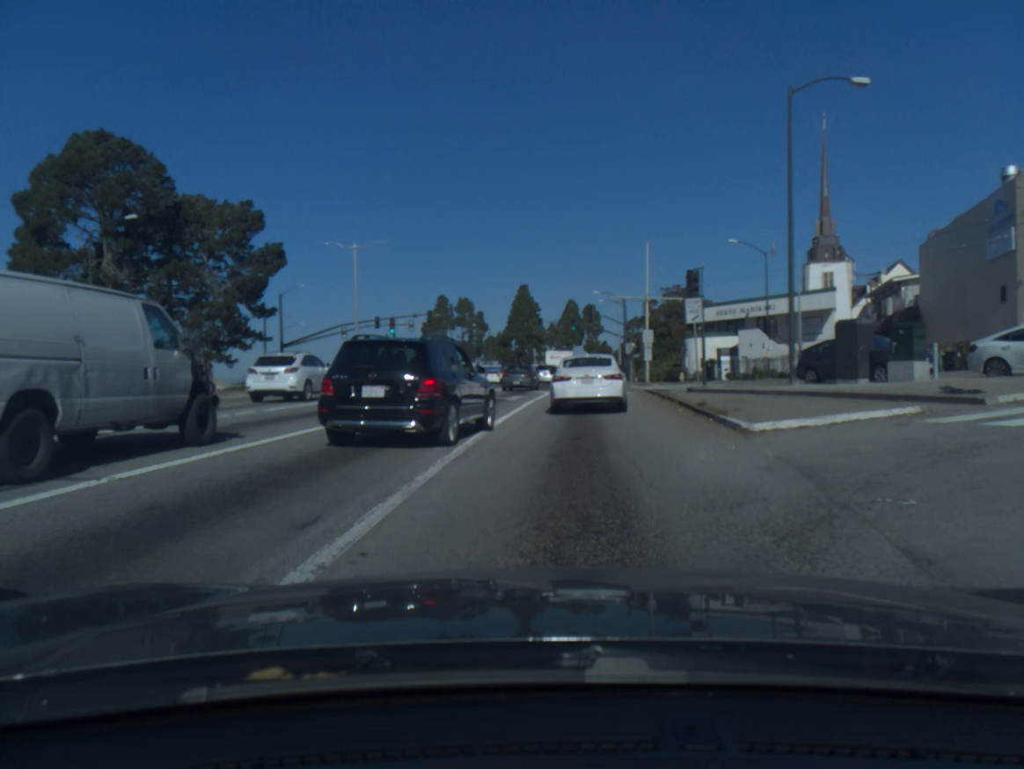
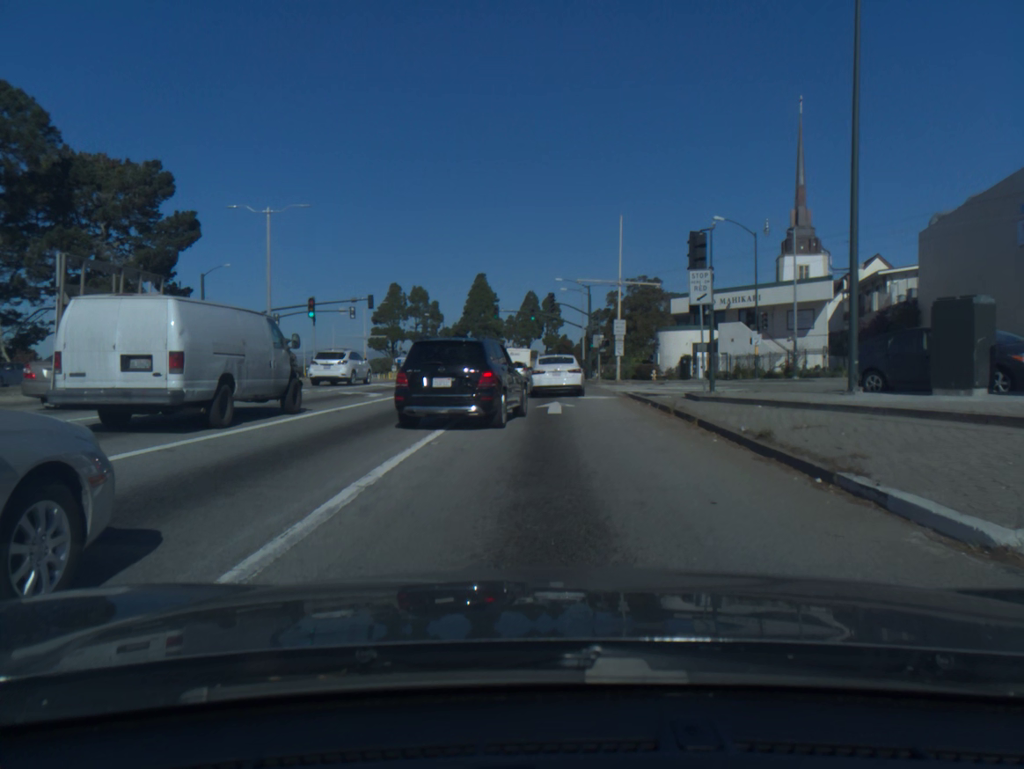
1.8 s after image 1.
(+0.2, +8.0) m; +3°
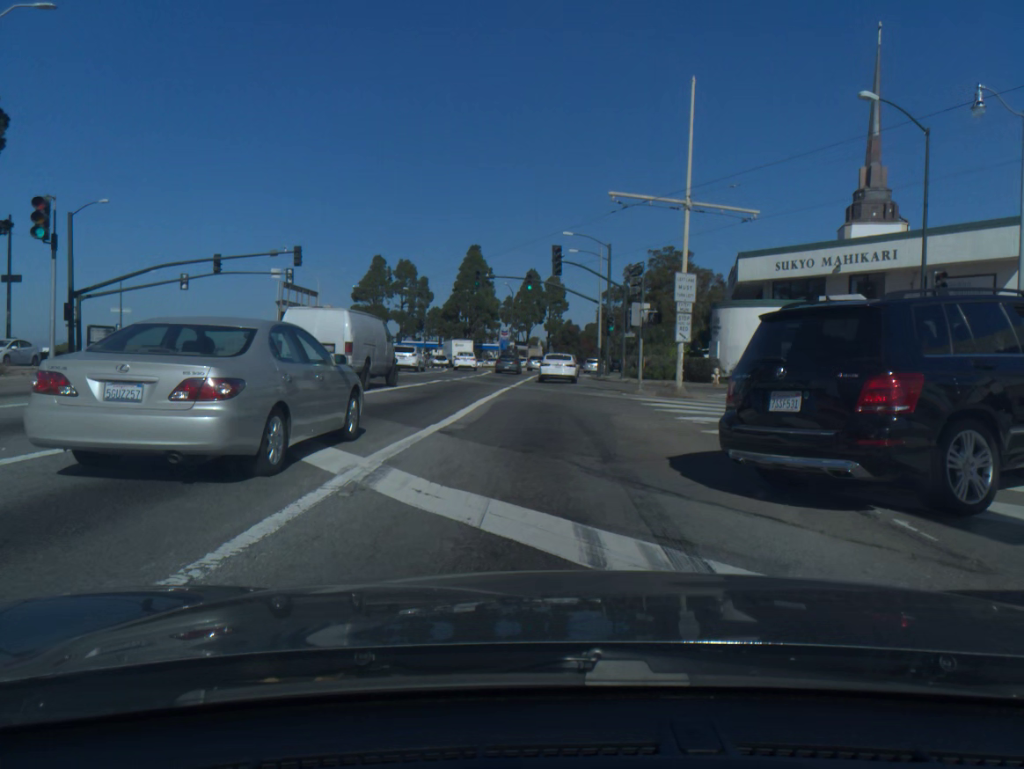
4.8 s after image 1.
(+0.1, +21.6) m; -1°
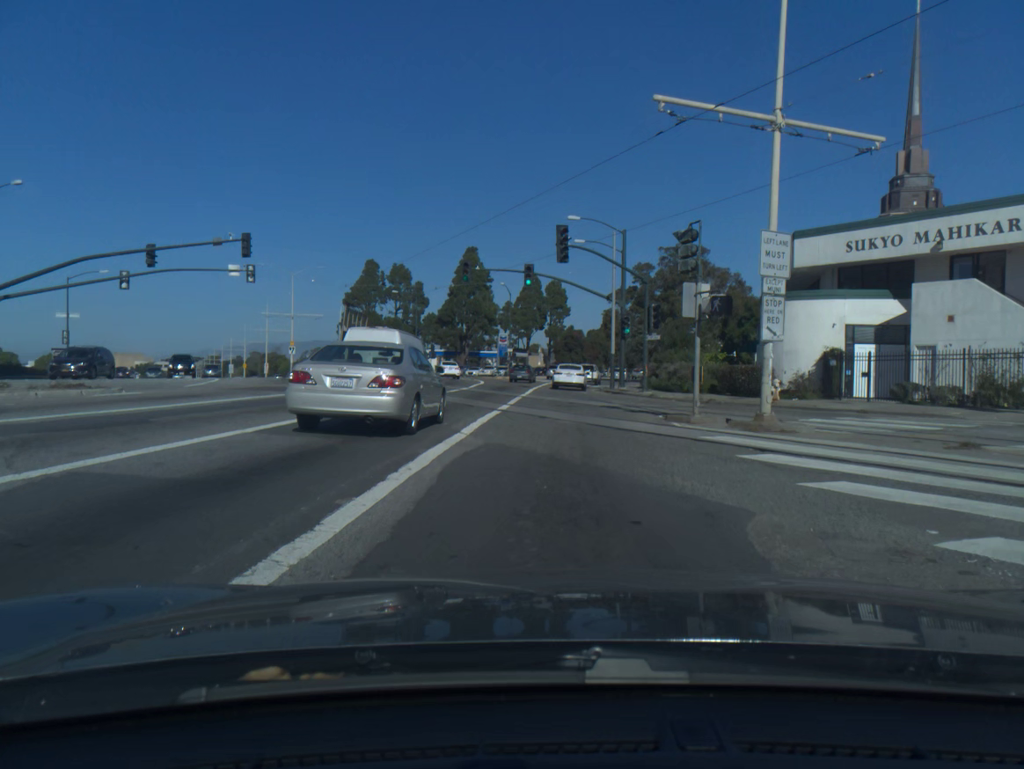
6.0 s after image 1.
(0.0, +9.6) m; 0°
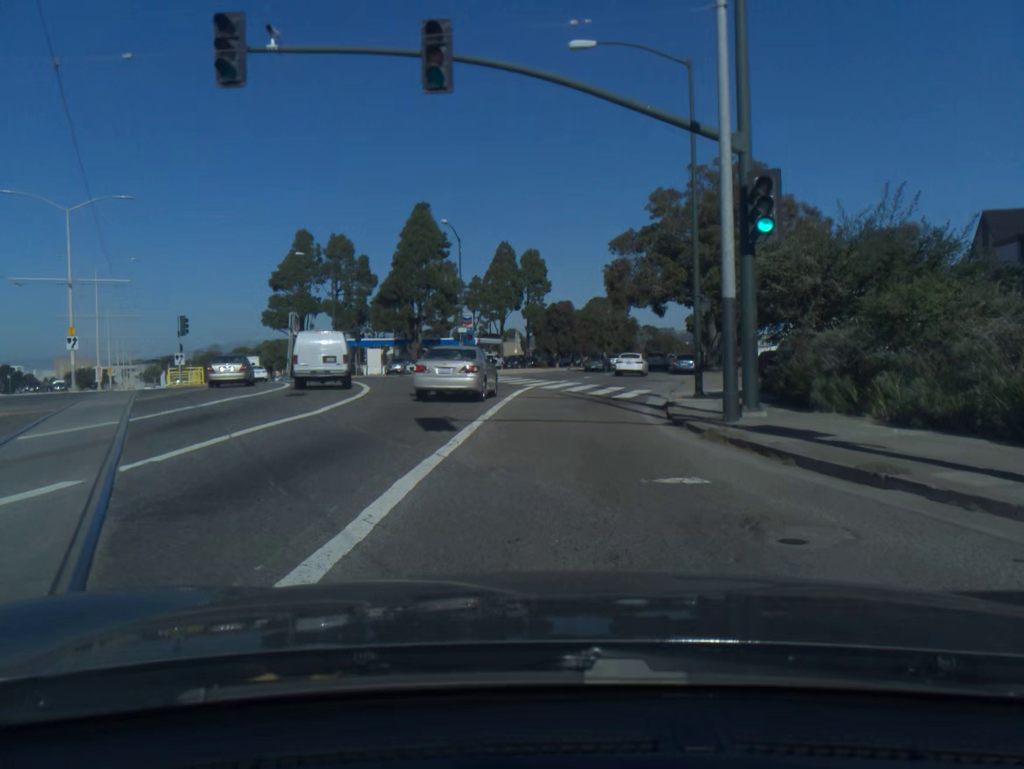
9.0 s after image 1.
(+0.9, +31.8) m; +2°
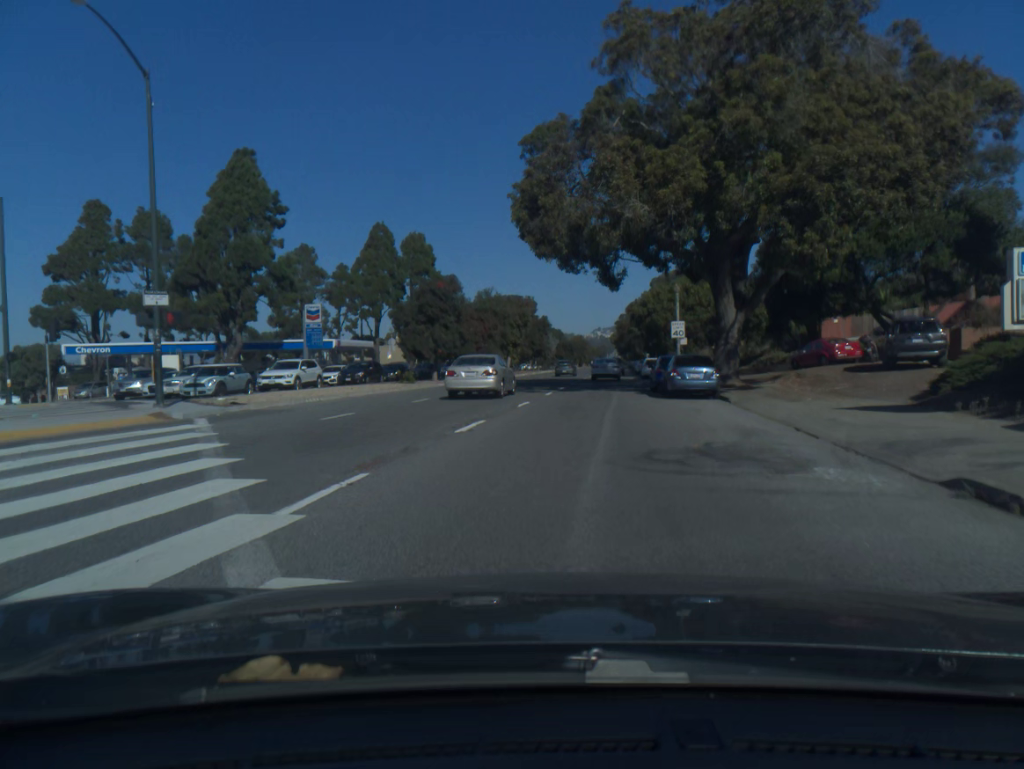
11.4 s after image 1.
(+2.2, +32.2) m; +7°
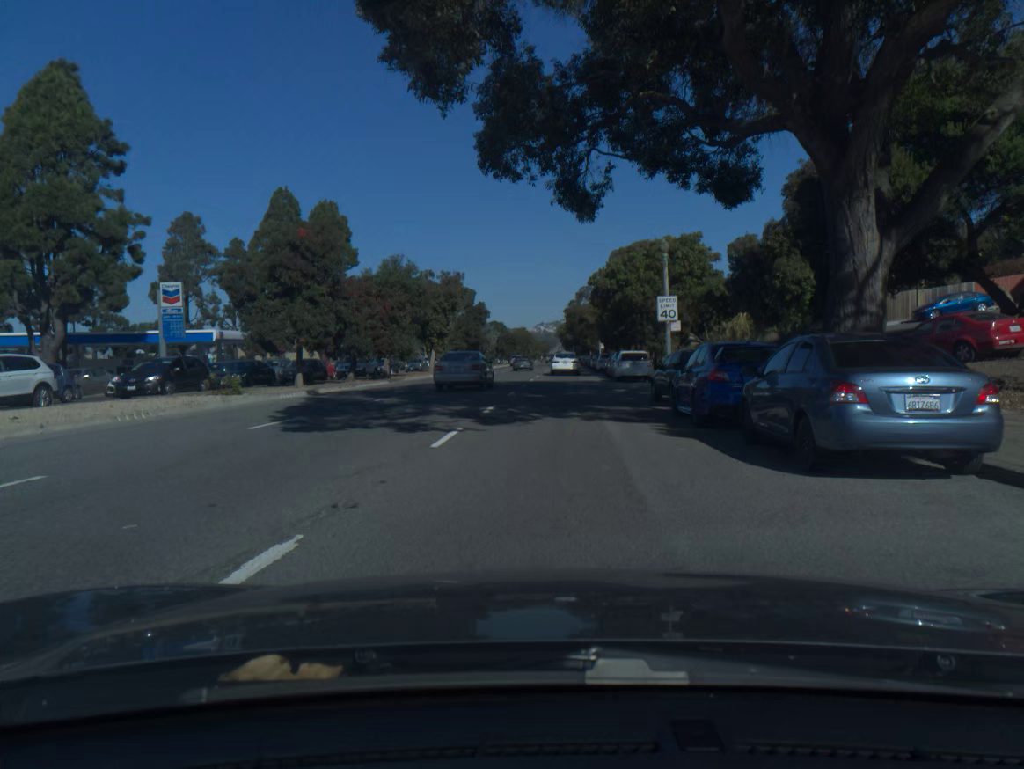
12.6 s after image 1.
(+0.7, +17.9) m; +4°
